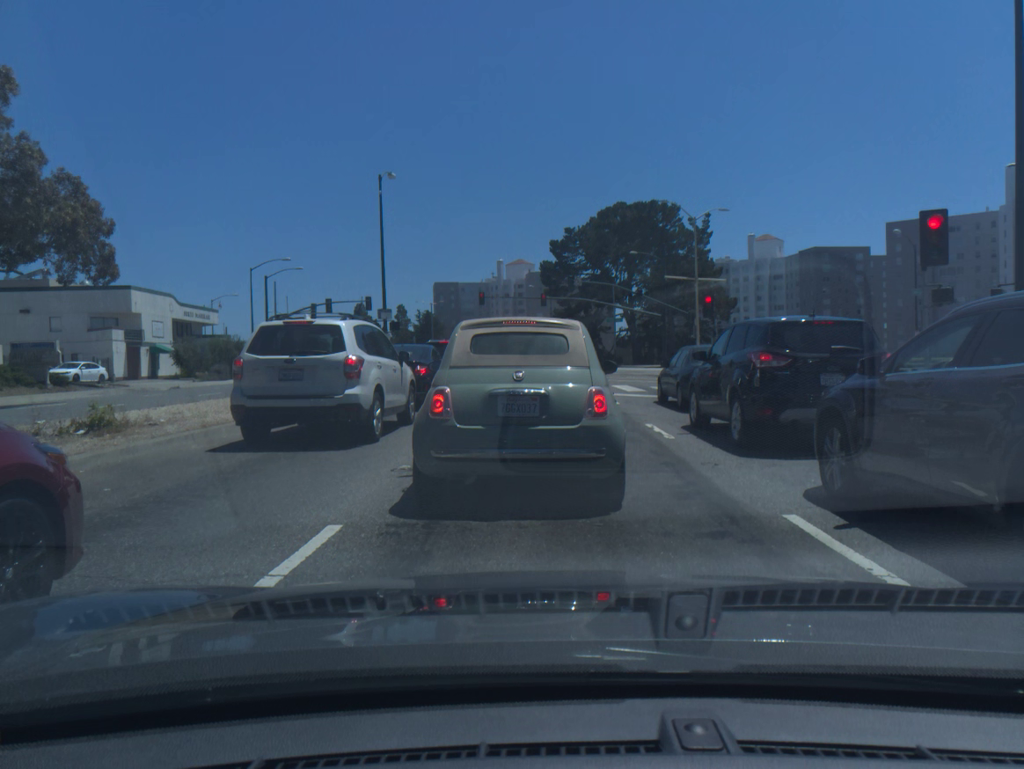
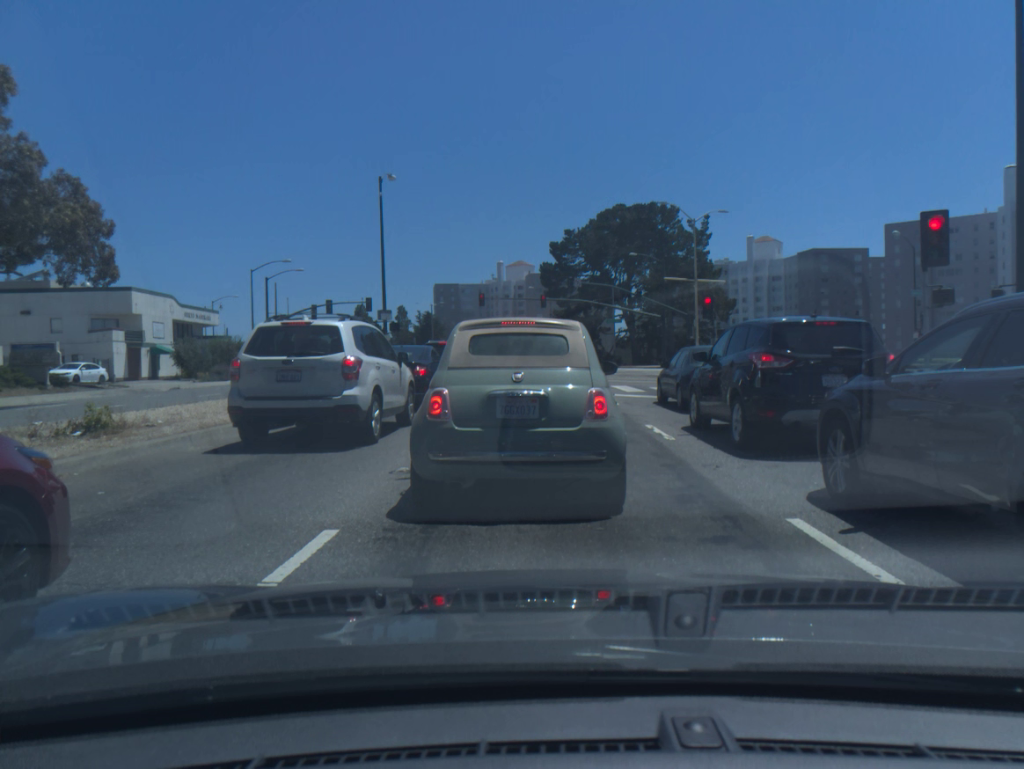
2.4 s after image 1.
(0.0, +0.1) m; 0°
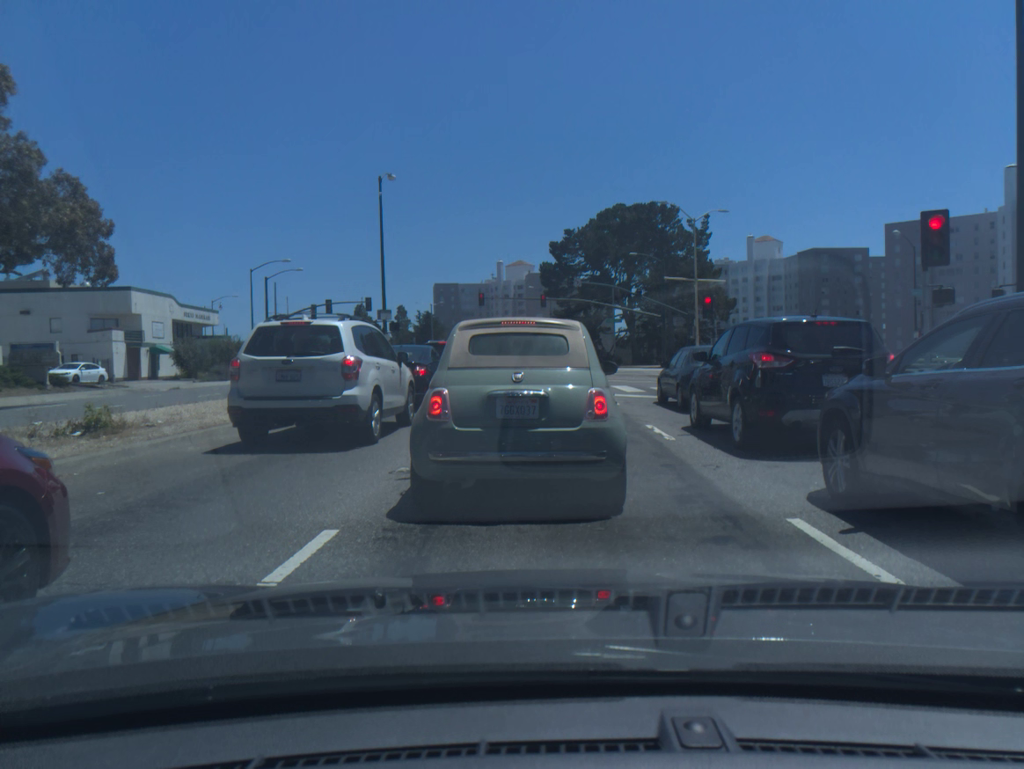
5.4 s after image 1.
(0.0, 0.0) m; 0°
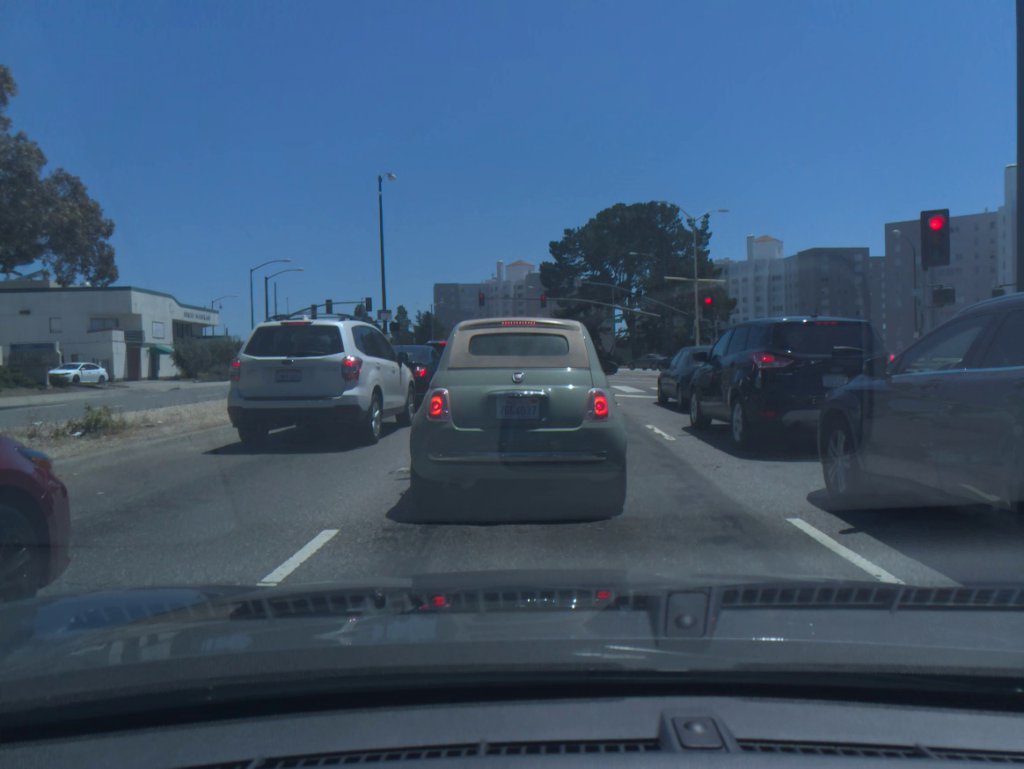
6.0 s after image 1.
(0.0, 0.0) m; 0°
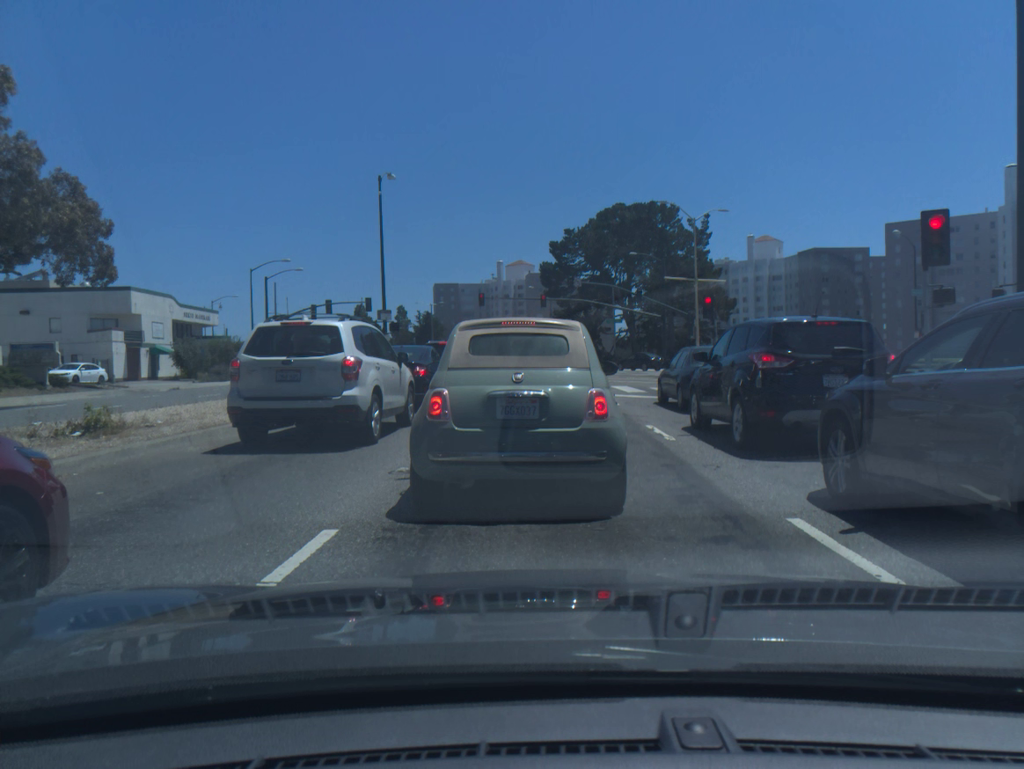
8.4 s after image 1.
(0.0, 0.0) m; 0°
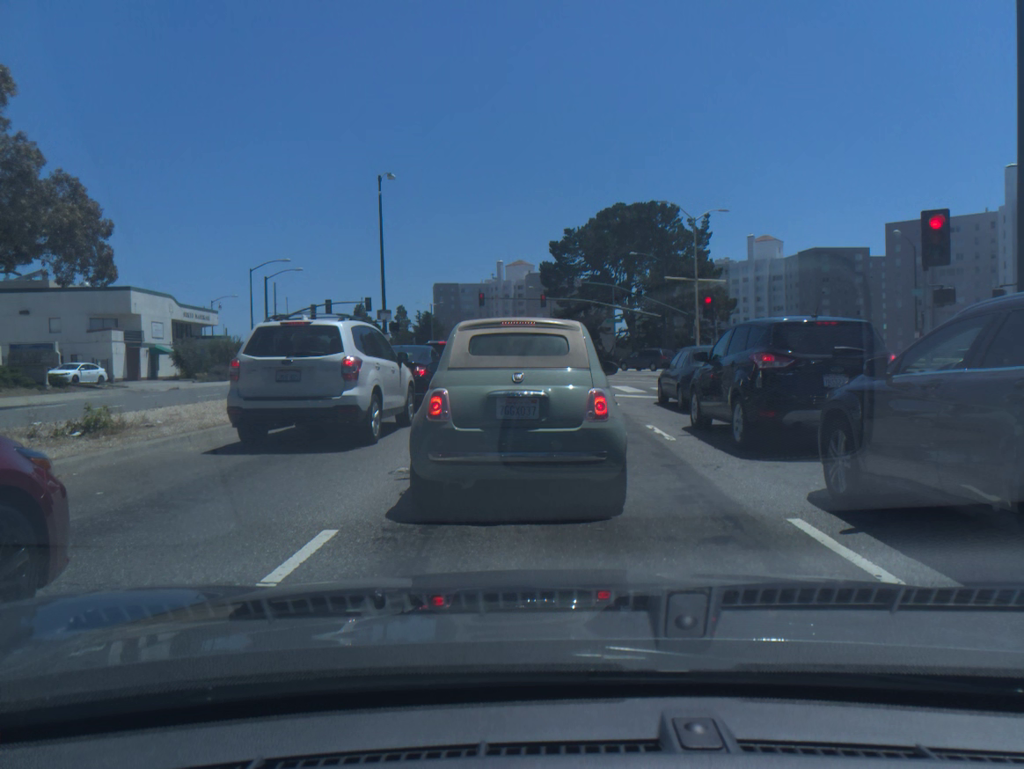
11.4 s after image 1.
(0.0, 0.0) m; 0°
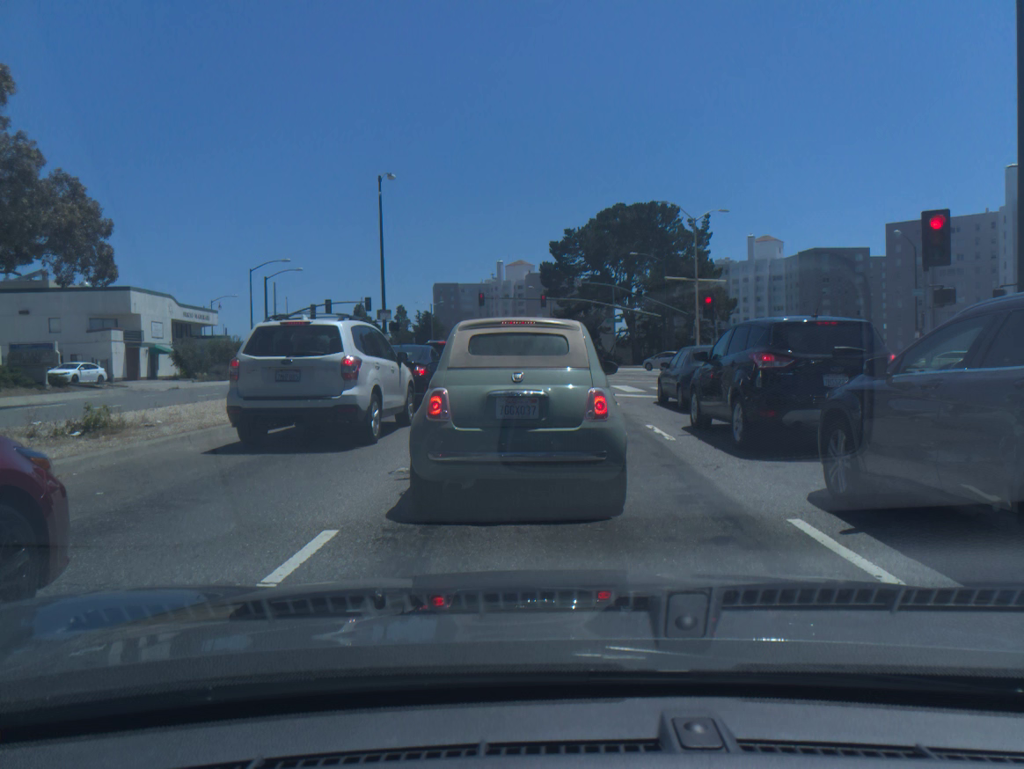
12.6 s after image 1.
(0.0, 0.0) m; 0°
